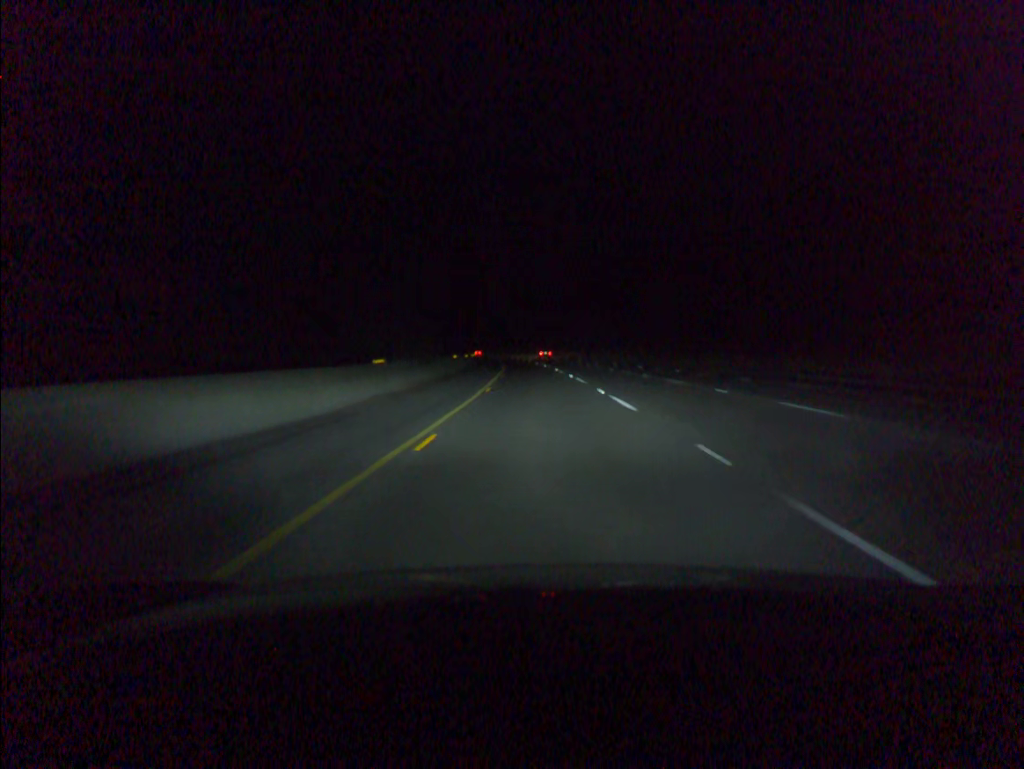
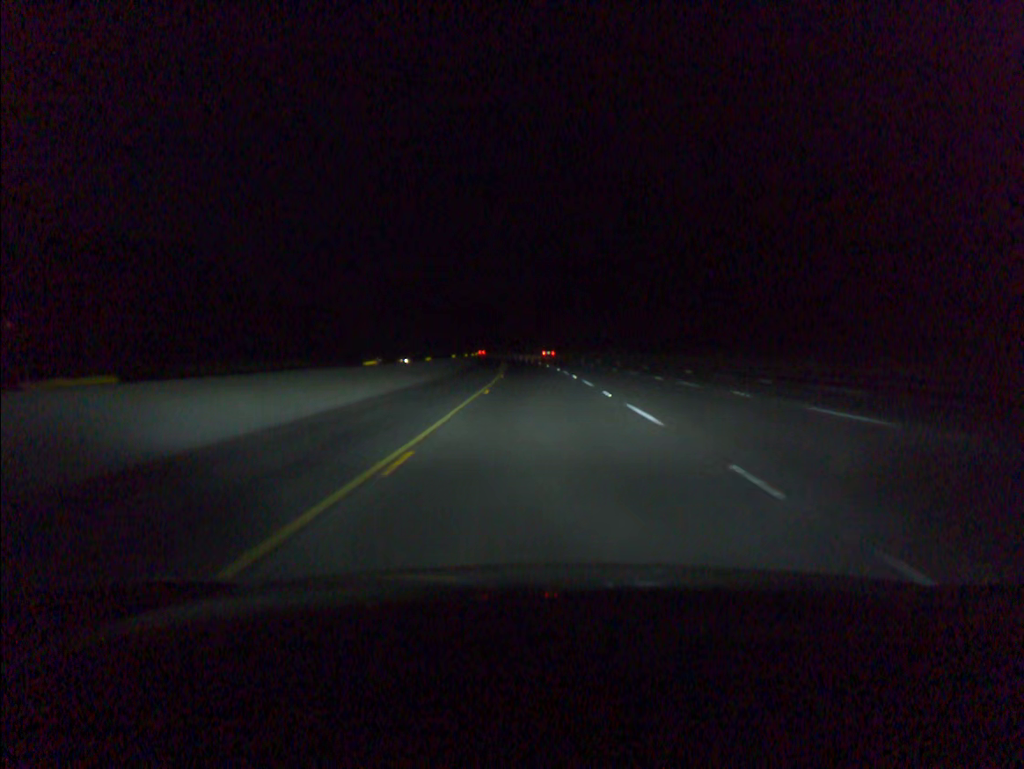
(-1.3, +60.3) m; -3°
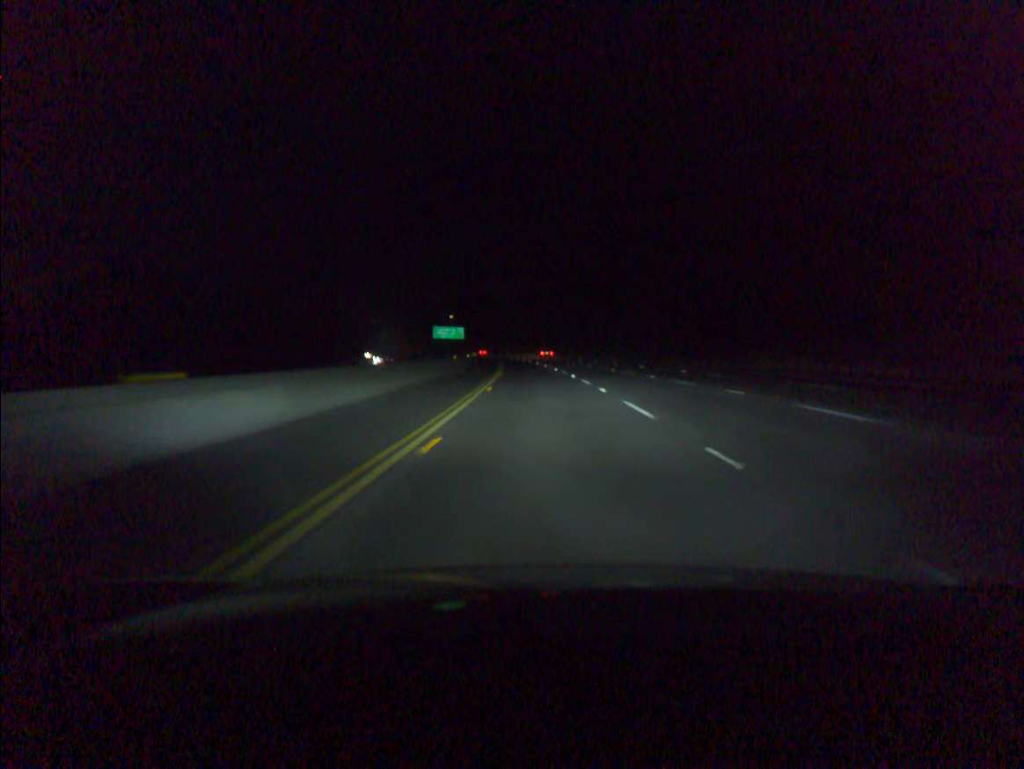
(-3.7, +100.4) m; -4°
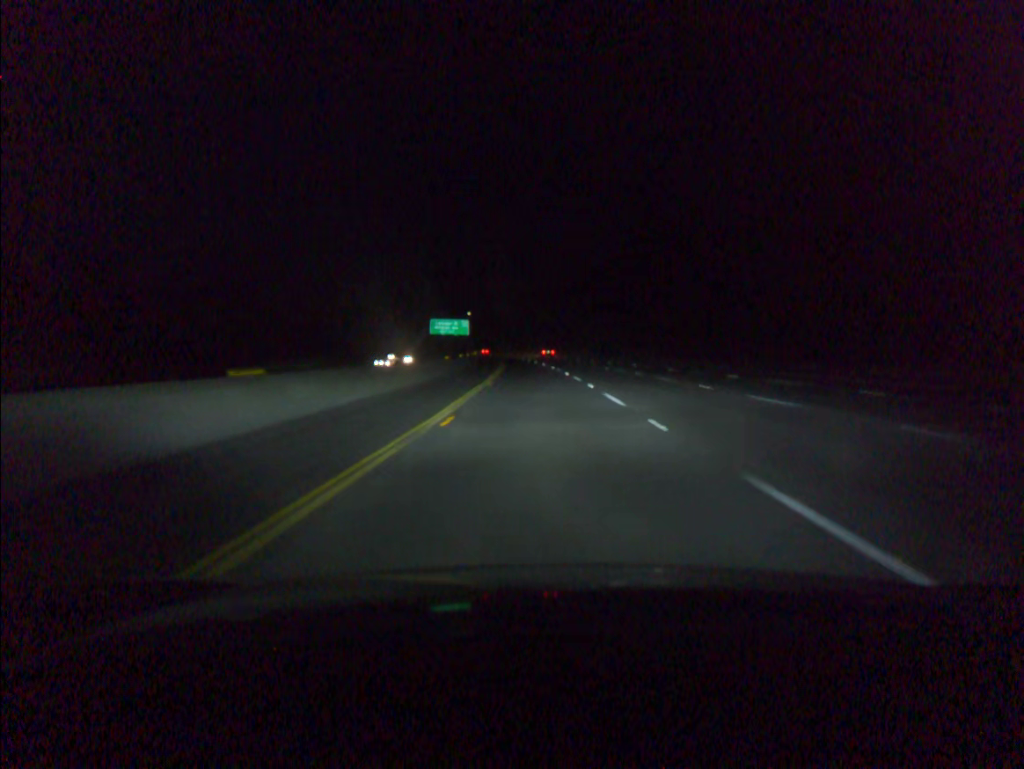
(-0.5, +40.2) m; -2°
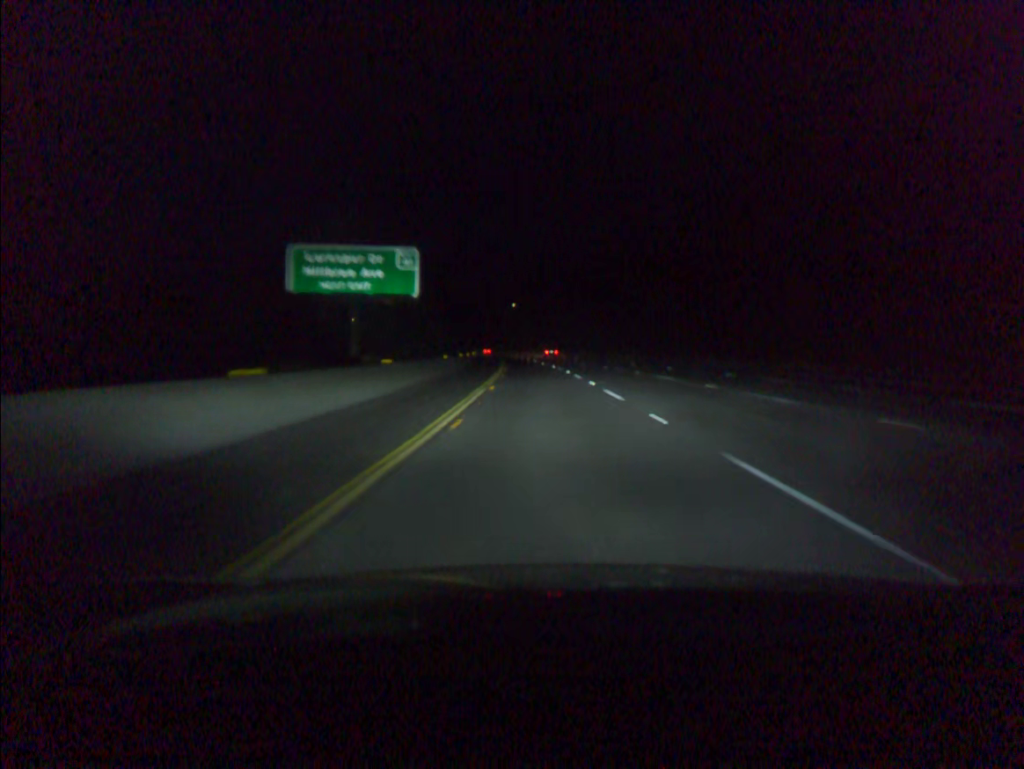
(-3.9, +100.6) m; -4°
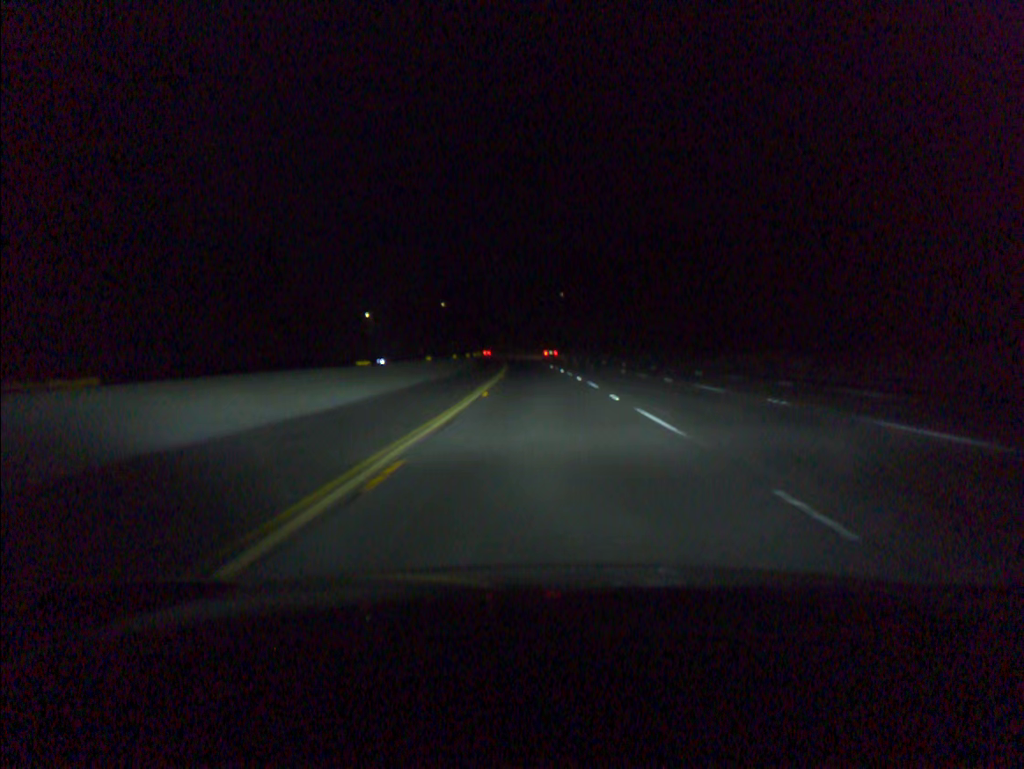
(-2.5, +80.6) m; -4°
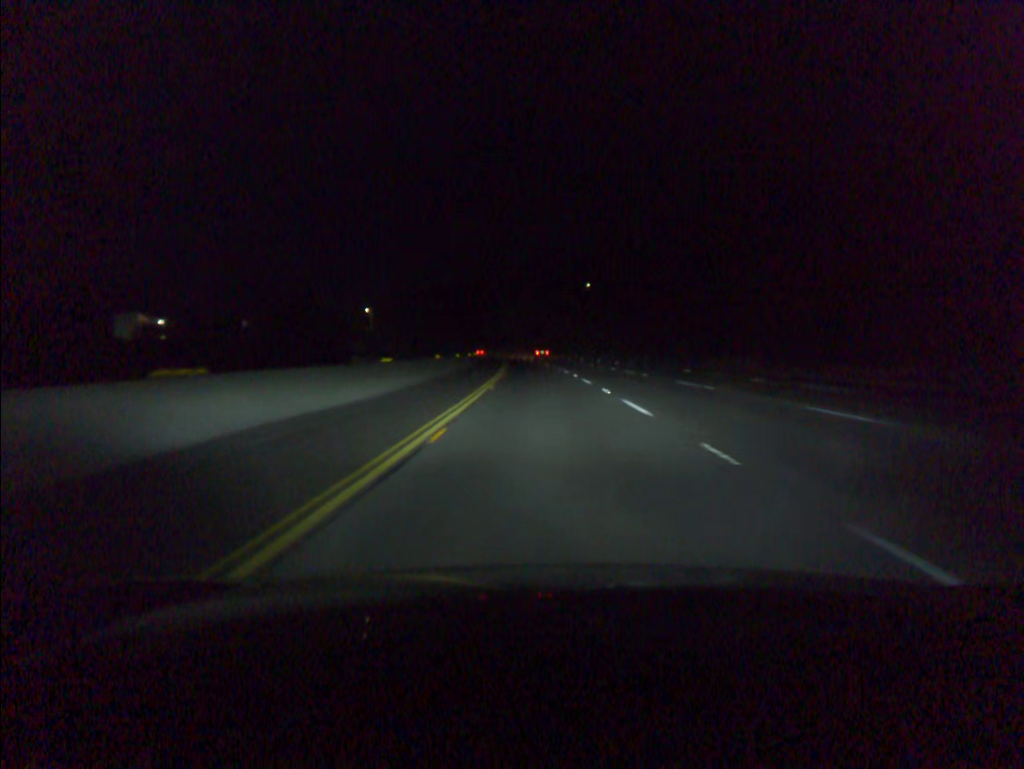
(-0.6, +40.3) m; -2°
